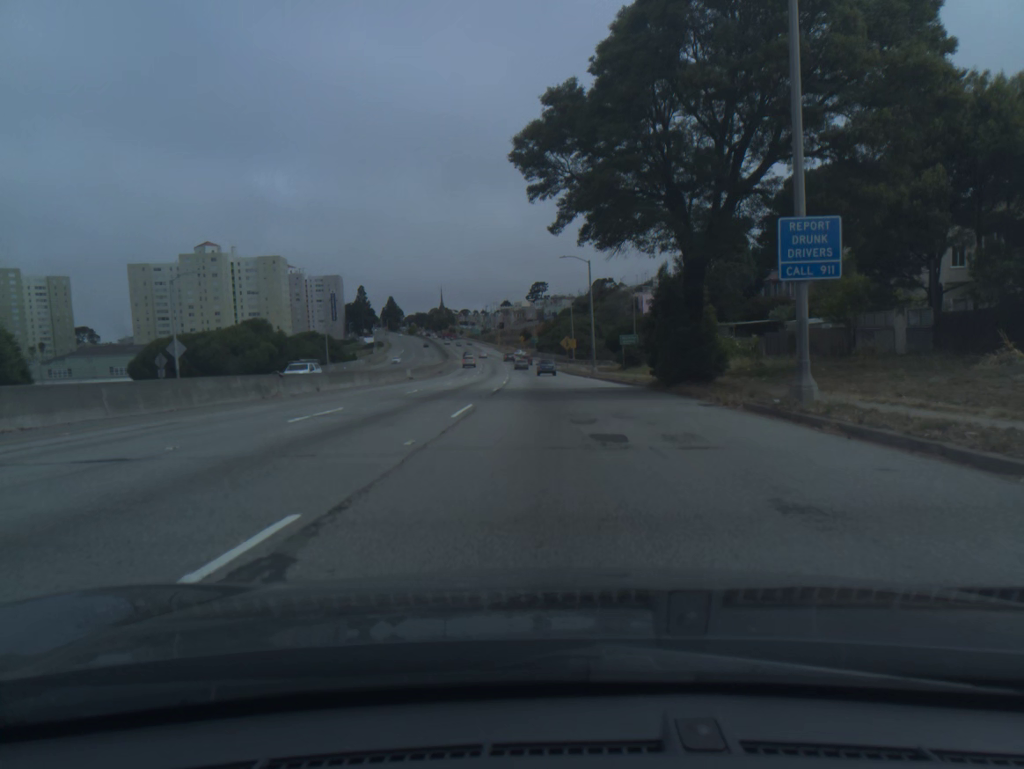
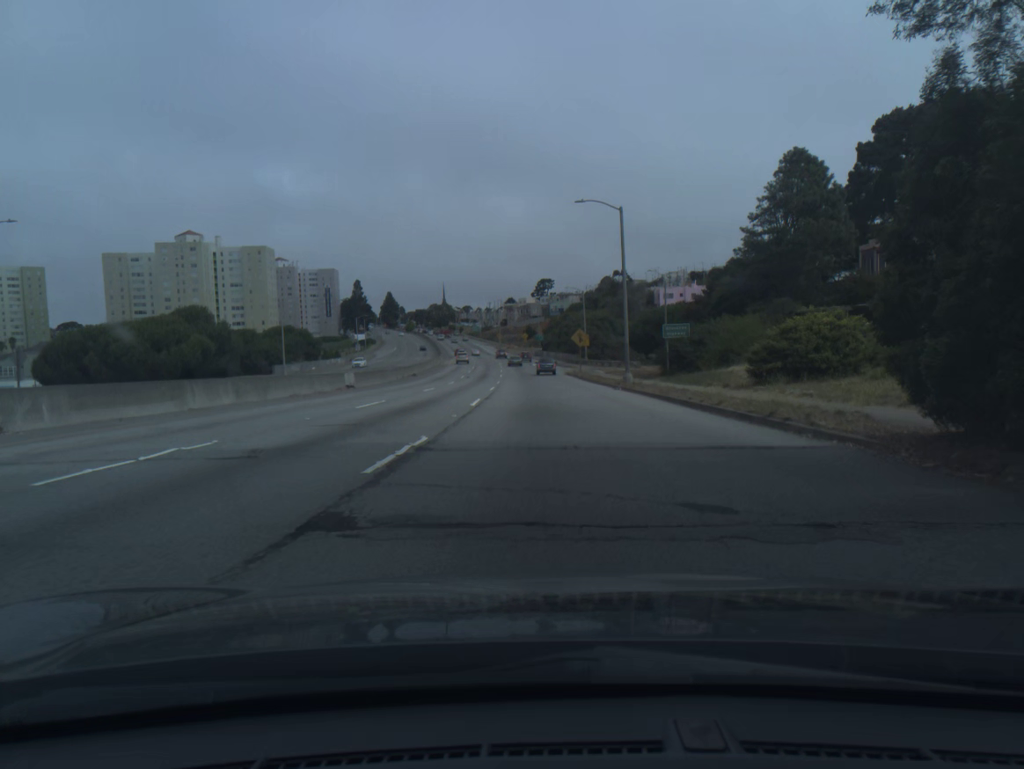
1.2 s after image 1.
(-0.1, +22.0) m; -1°
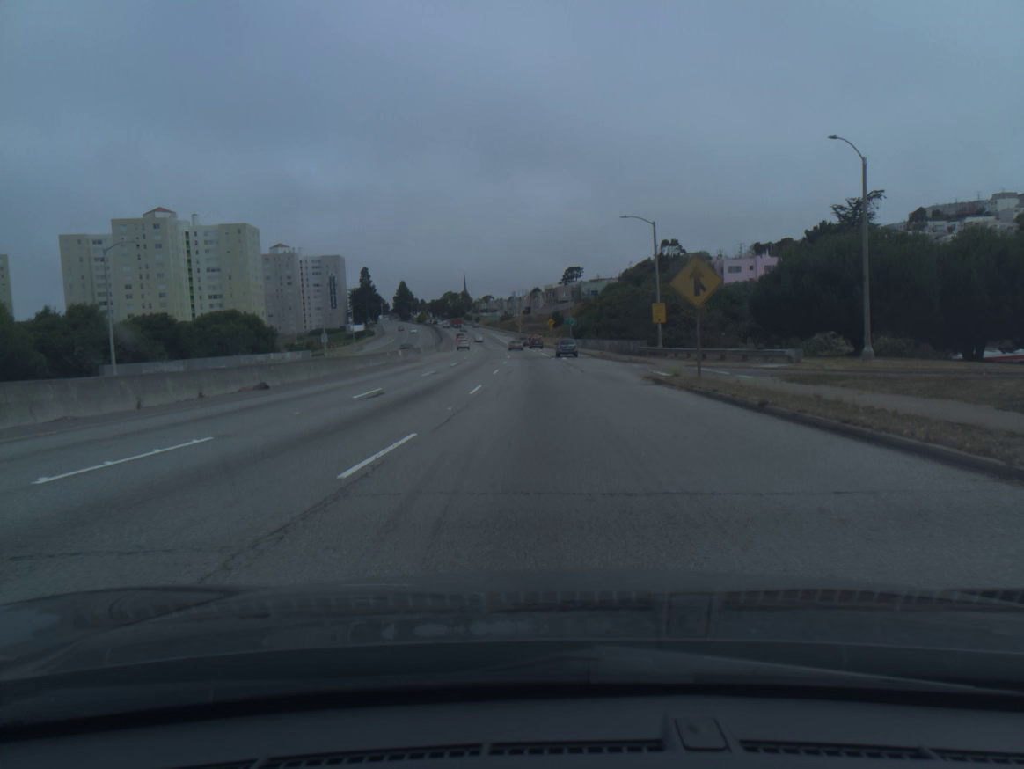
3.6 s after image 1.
(-0.8, +45.0) m; -2°
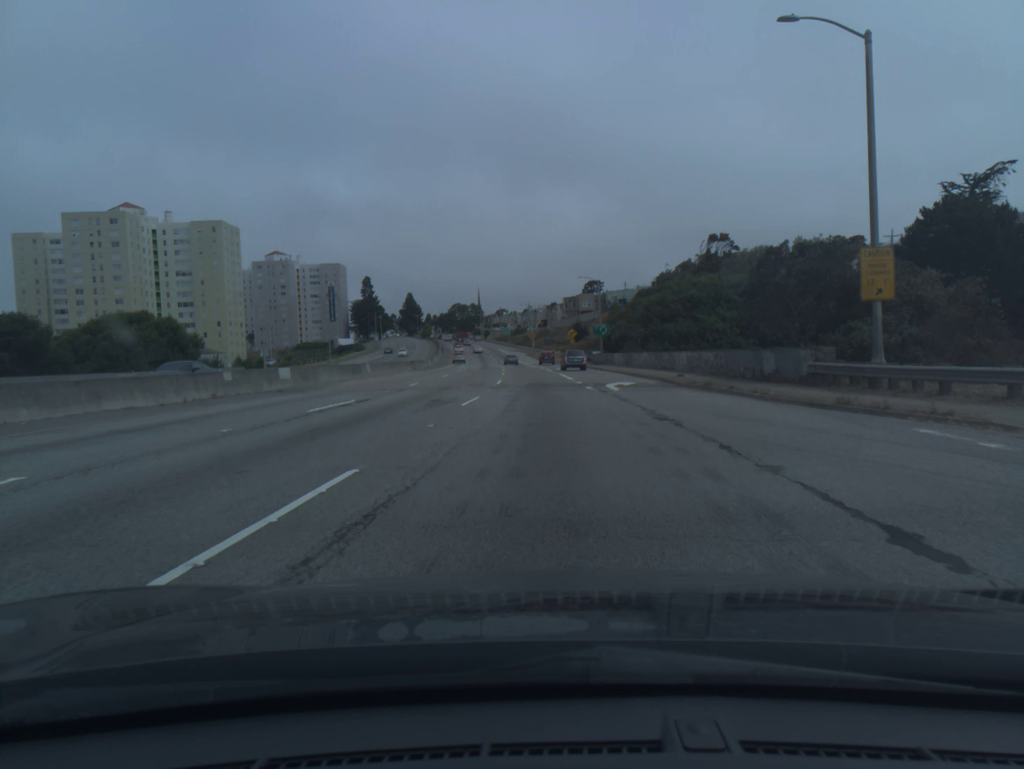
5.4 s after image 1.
(-0.3, +33.7) m; -1°
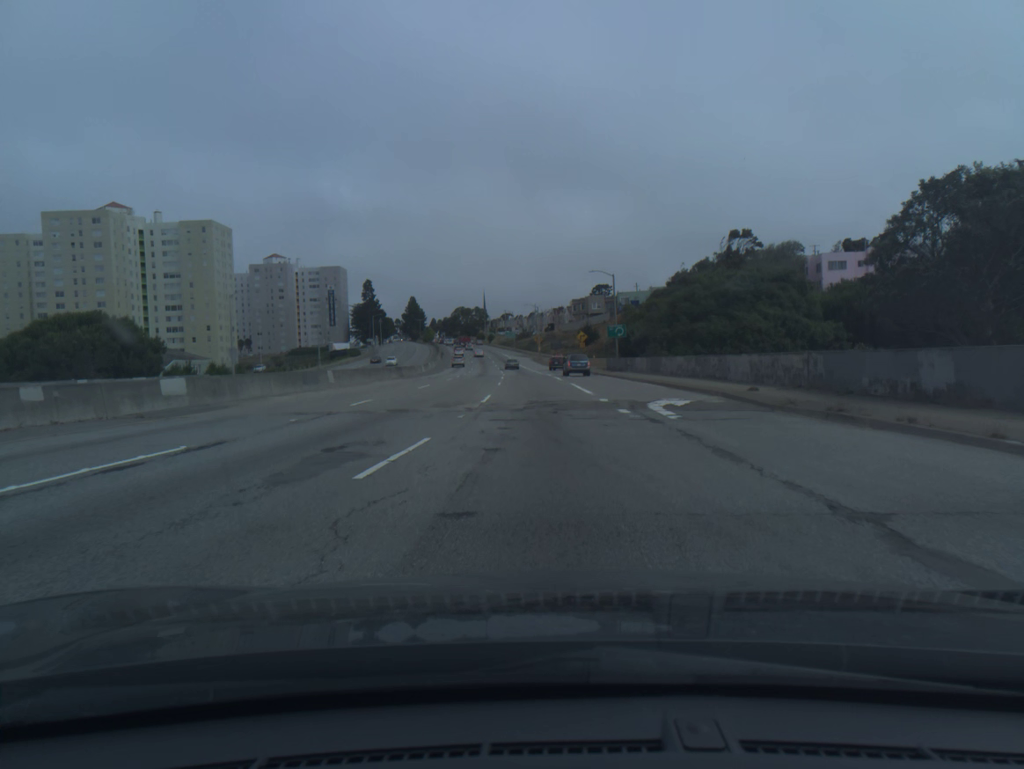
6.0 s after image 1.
(0.0, +11.0) m; 0°
